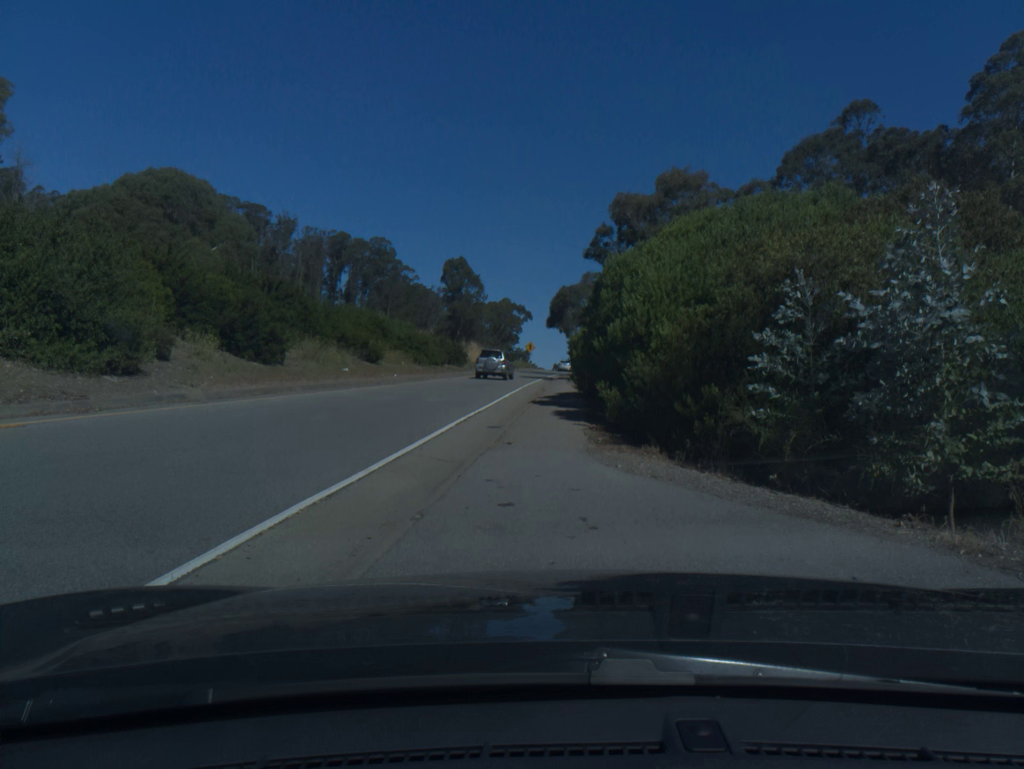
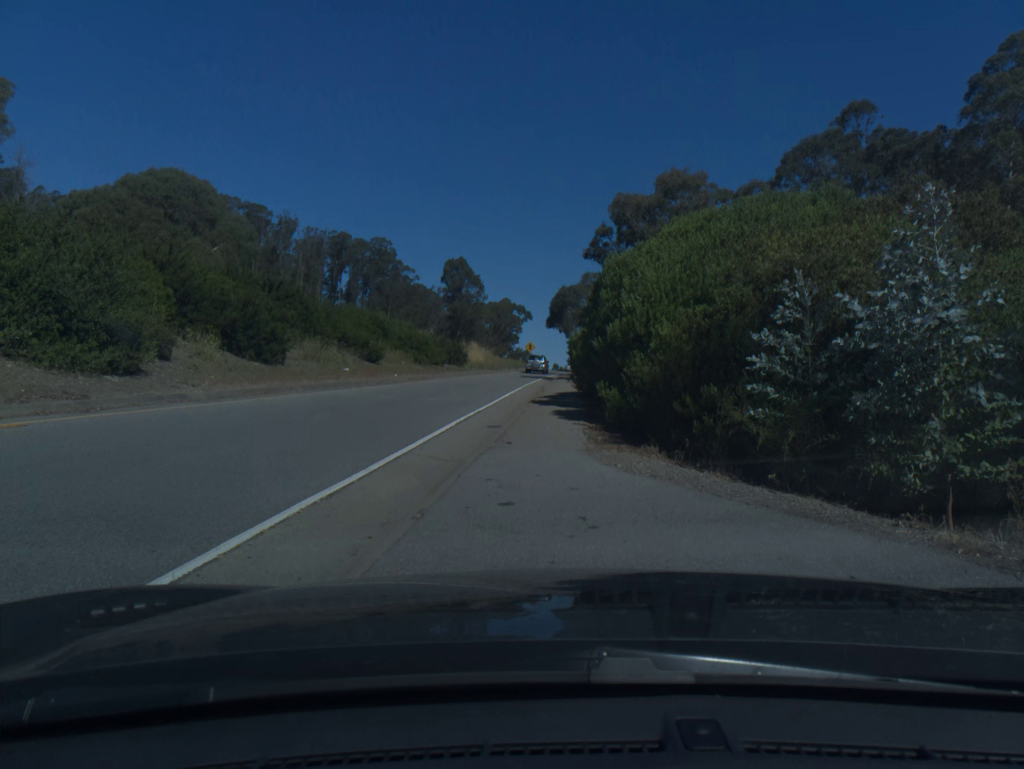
(0.0, 0.0) m; 0°
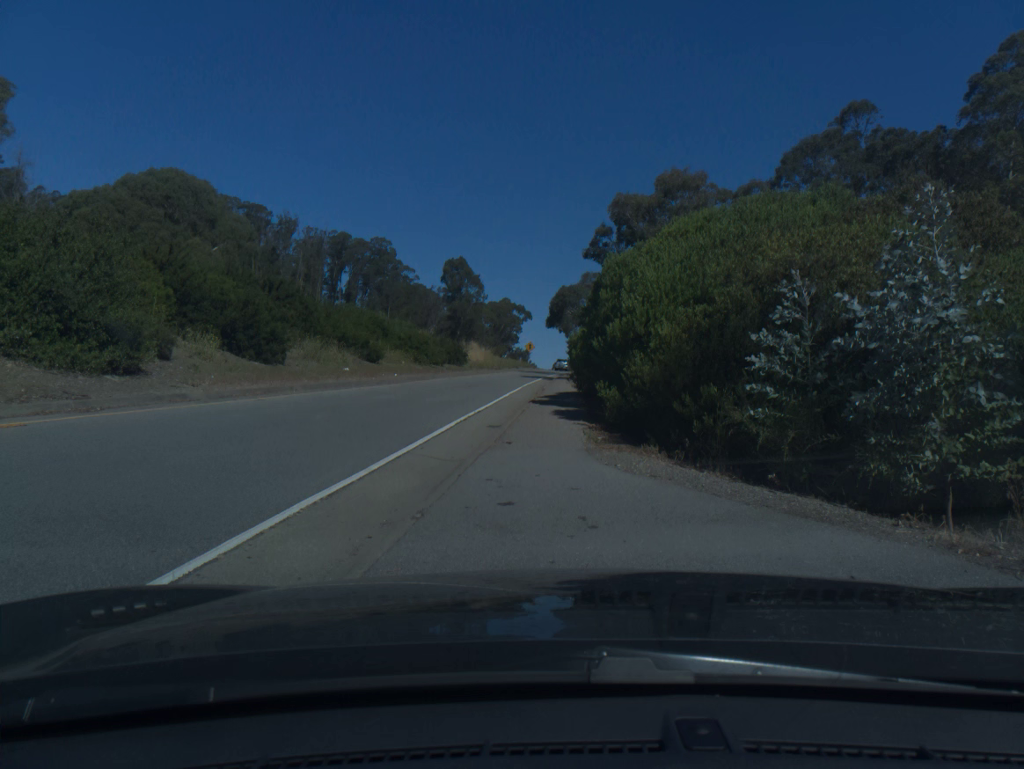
(0.0, 0.0) m; 0°
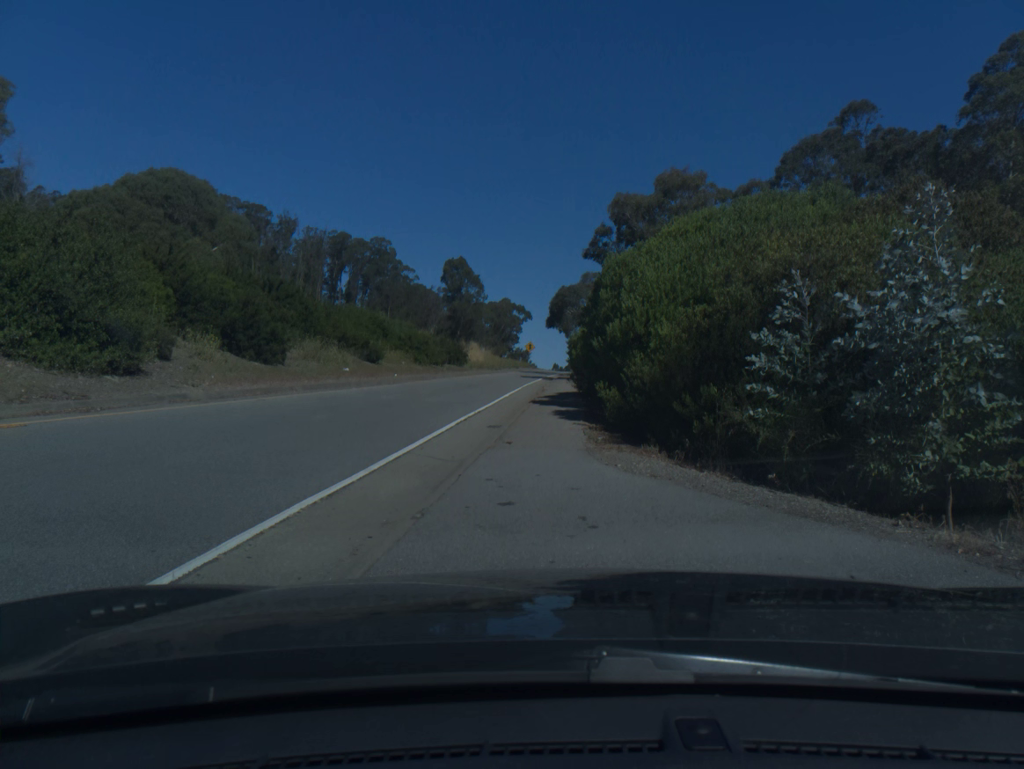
(0.0, 0.0) m; 0°
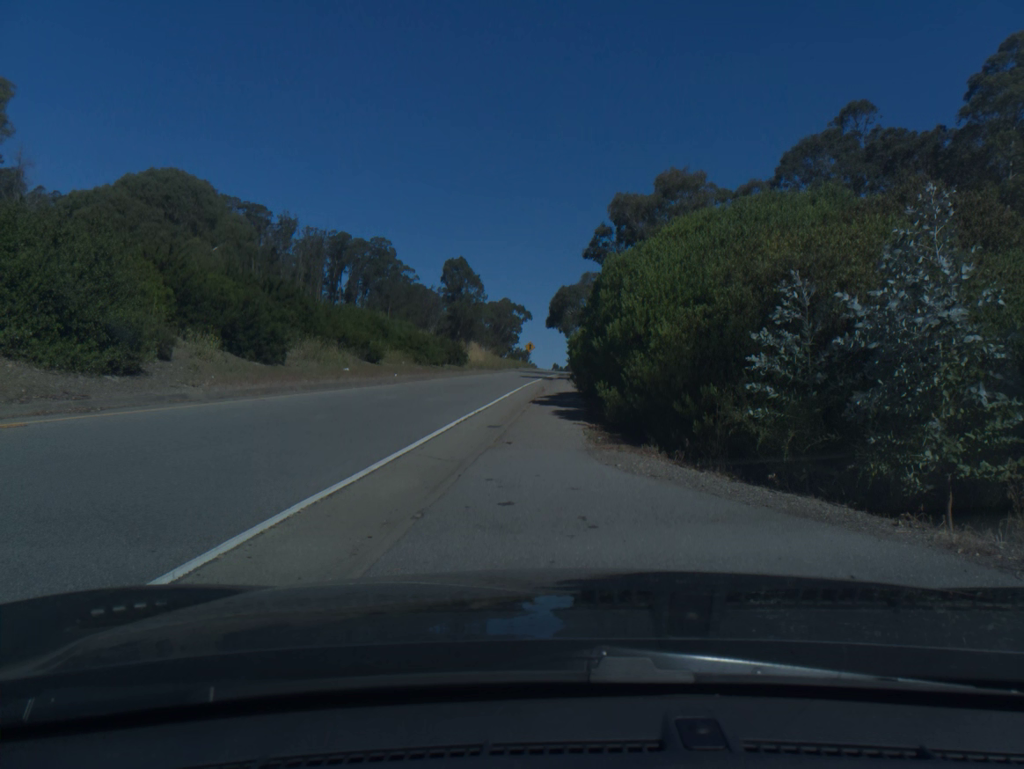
(0.0, 0.0) m; 0°
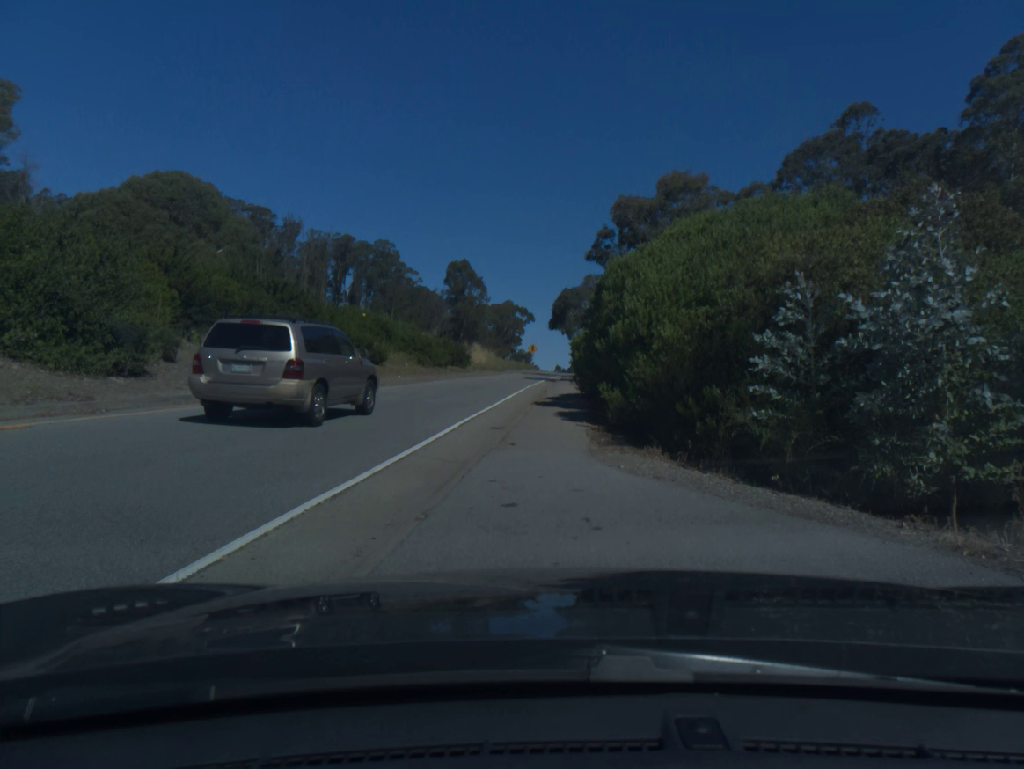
(0.0, 0.0) m; 0°
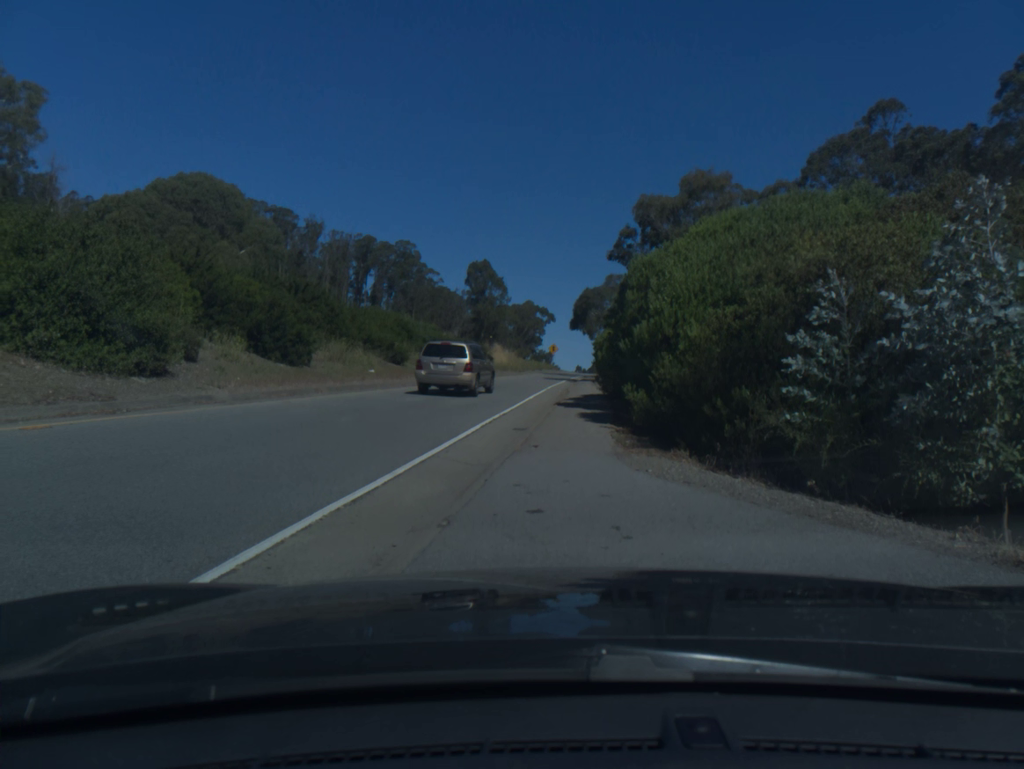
(0.0, +0.3) m; -1°
